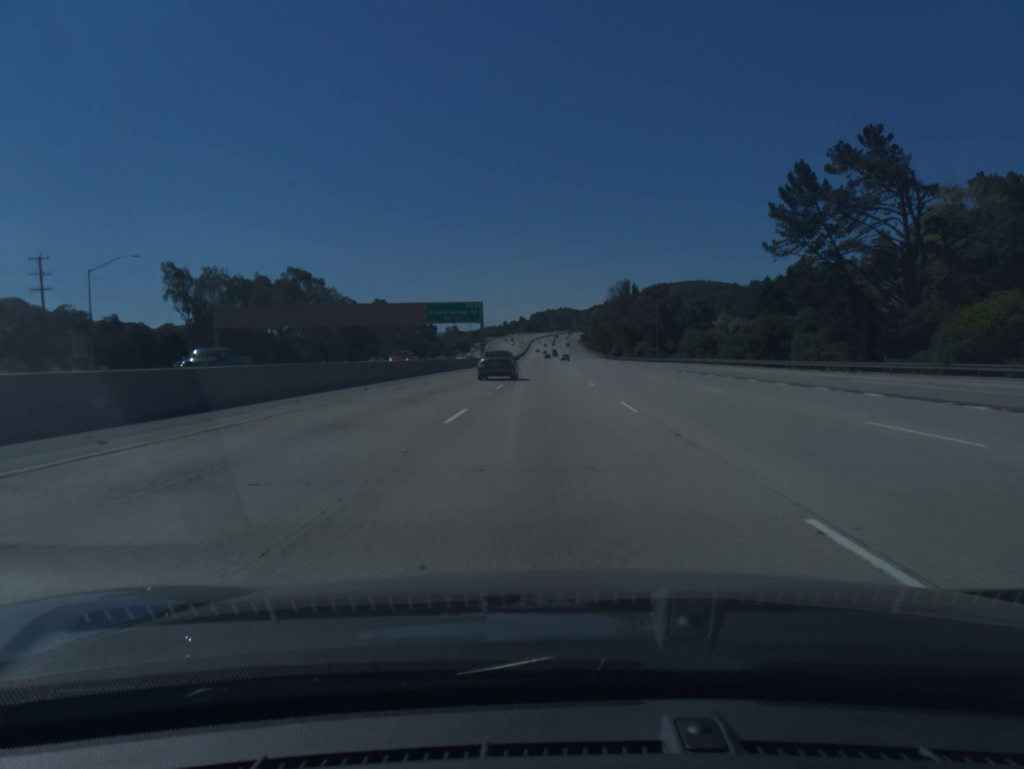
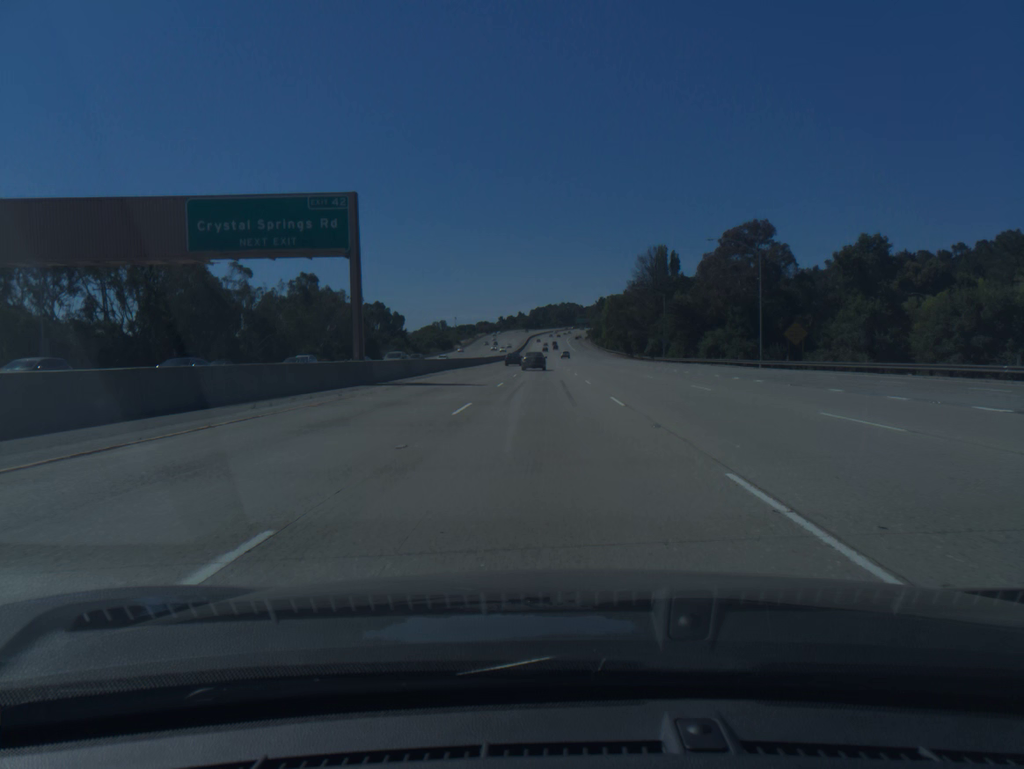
(+0.1, +69.3) m; 0°
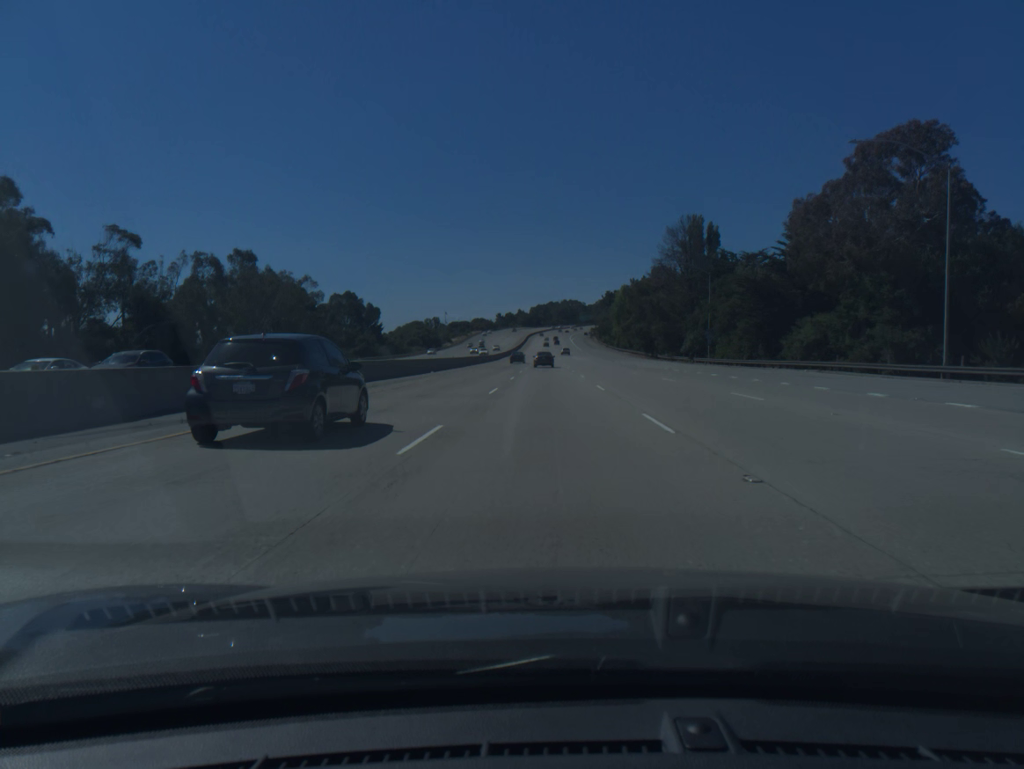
(0.0, +34.6) m; 0°
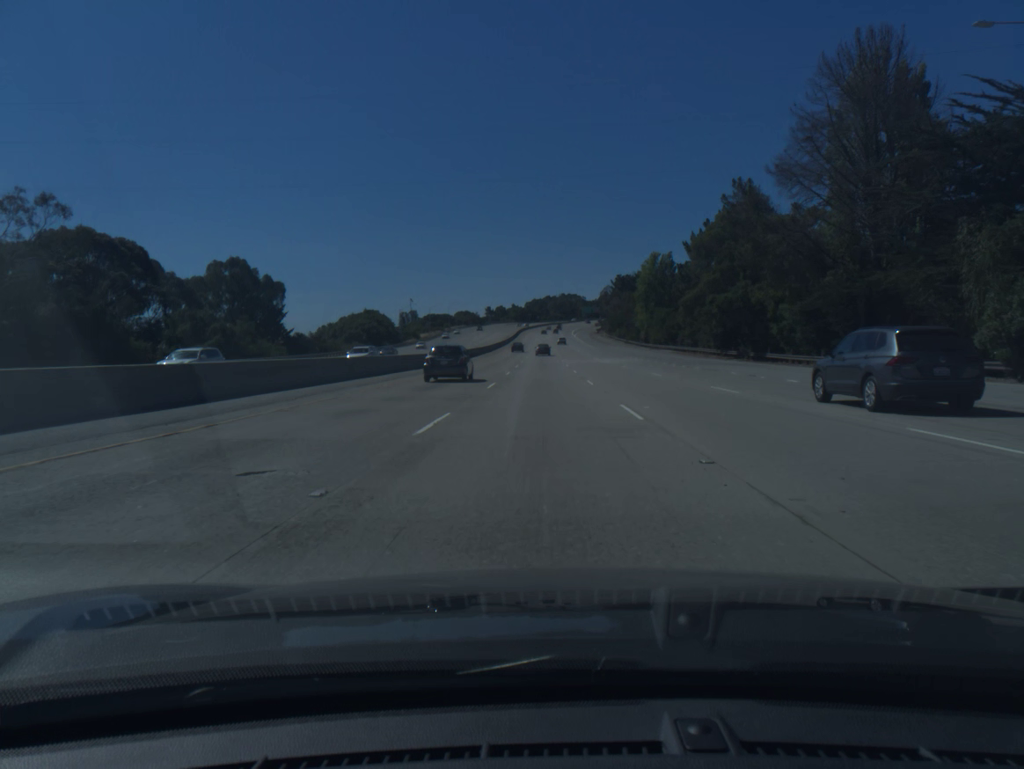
(+0.3, +69.4) m; 0°
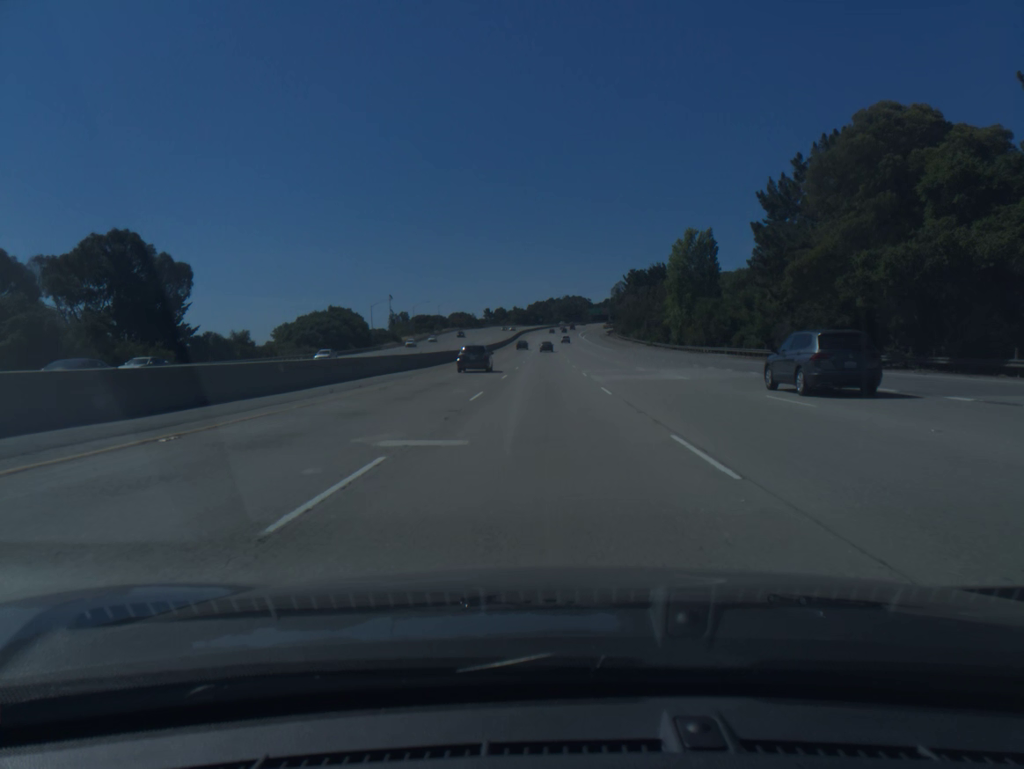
(-0.1, +34.7) m; 0°
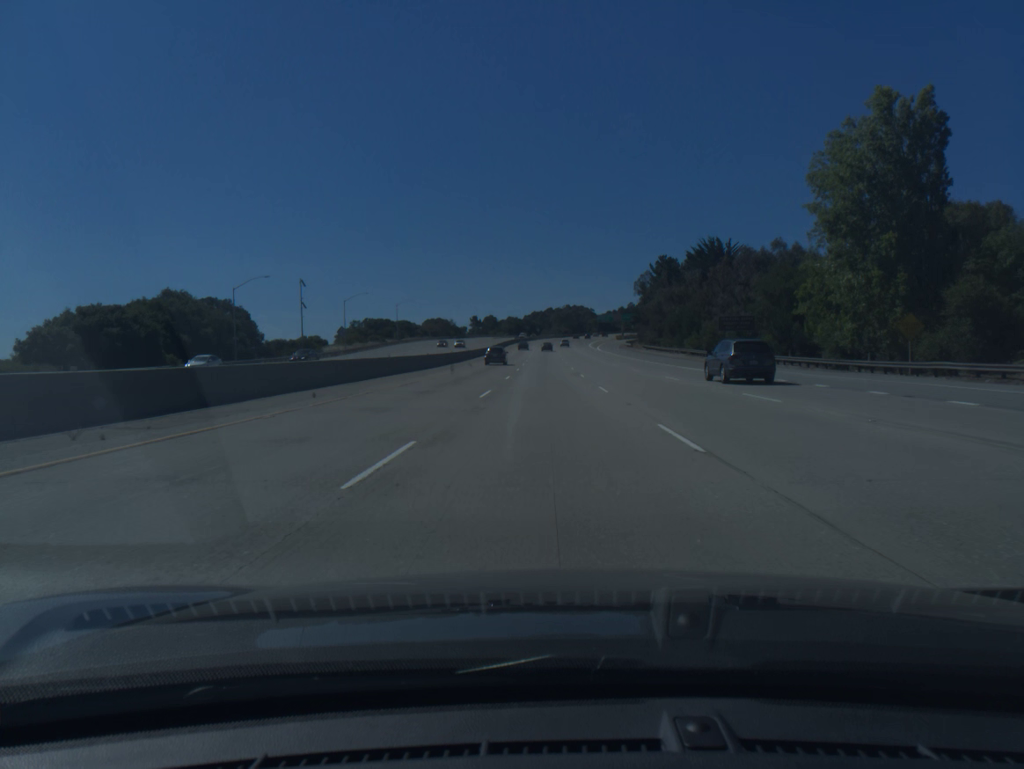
(0.0, +69.1) m; 0°
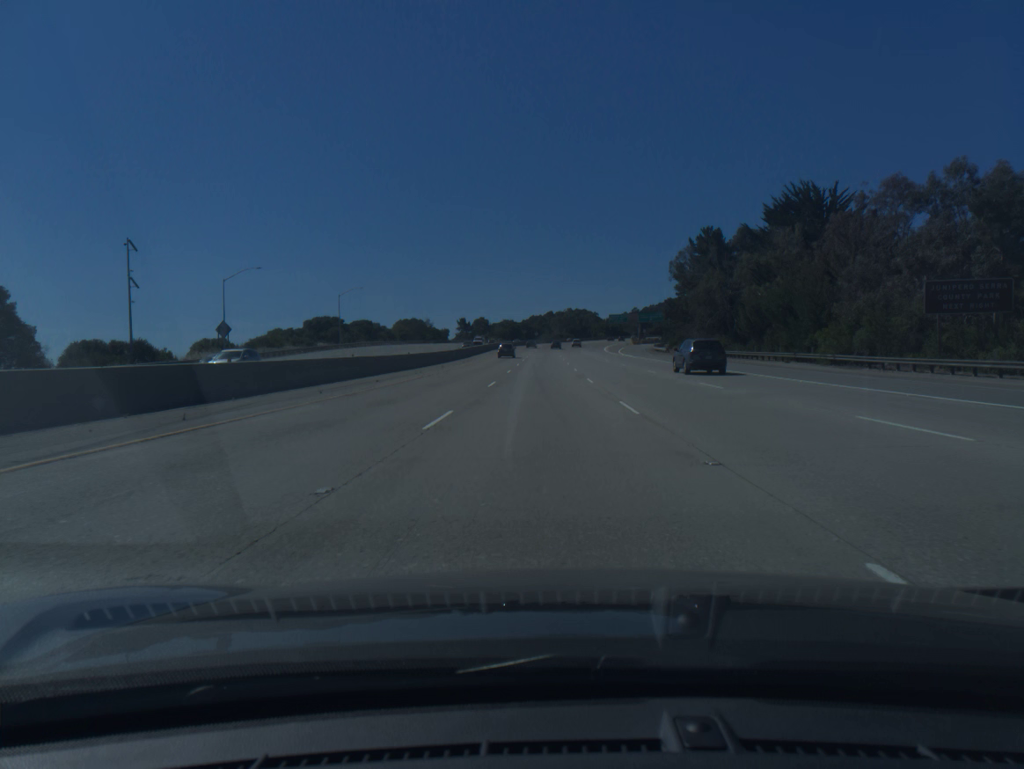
(+0.1, +51.5) m; 0°
